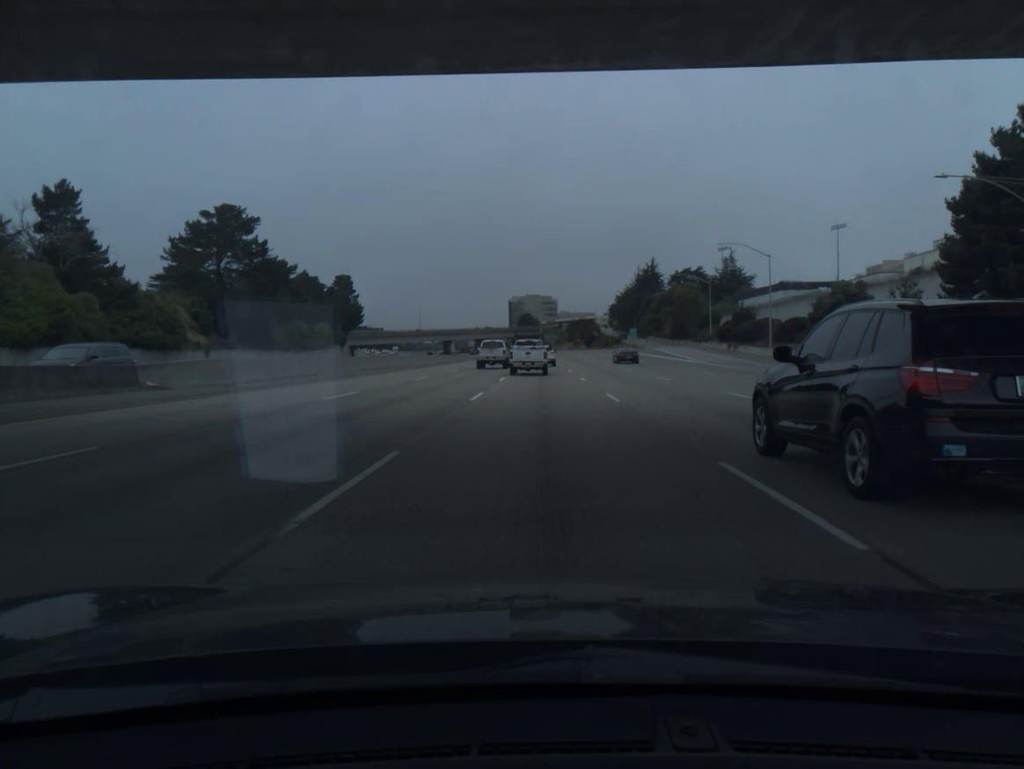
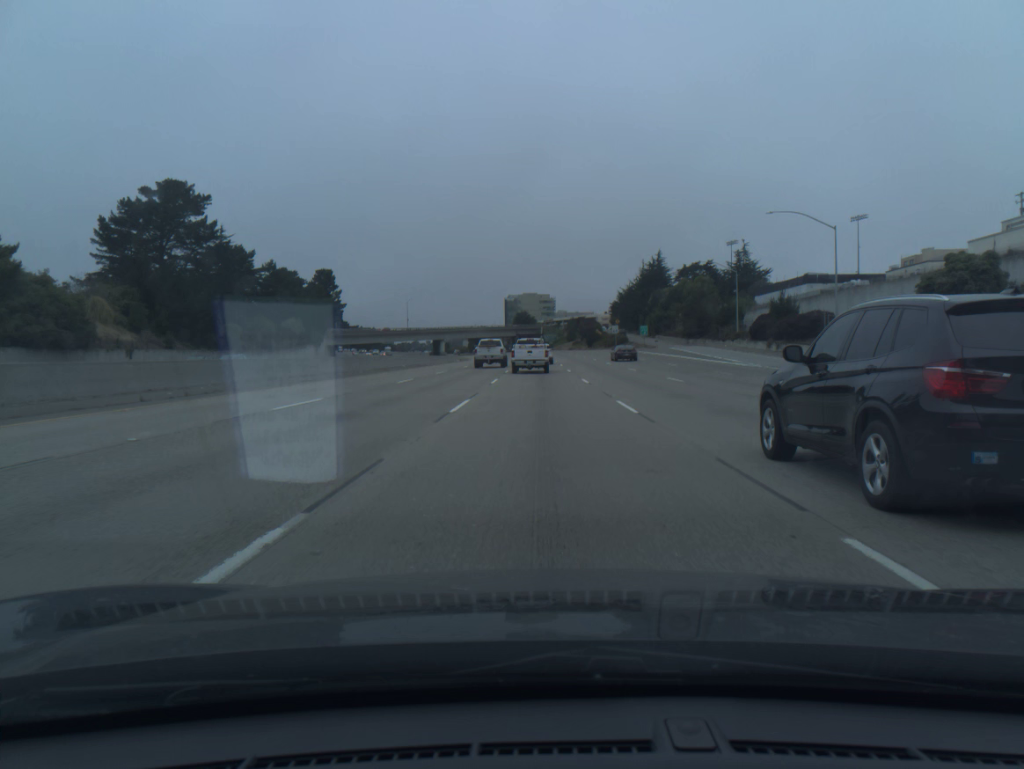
(0.0, +18.1) m; 0°
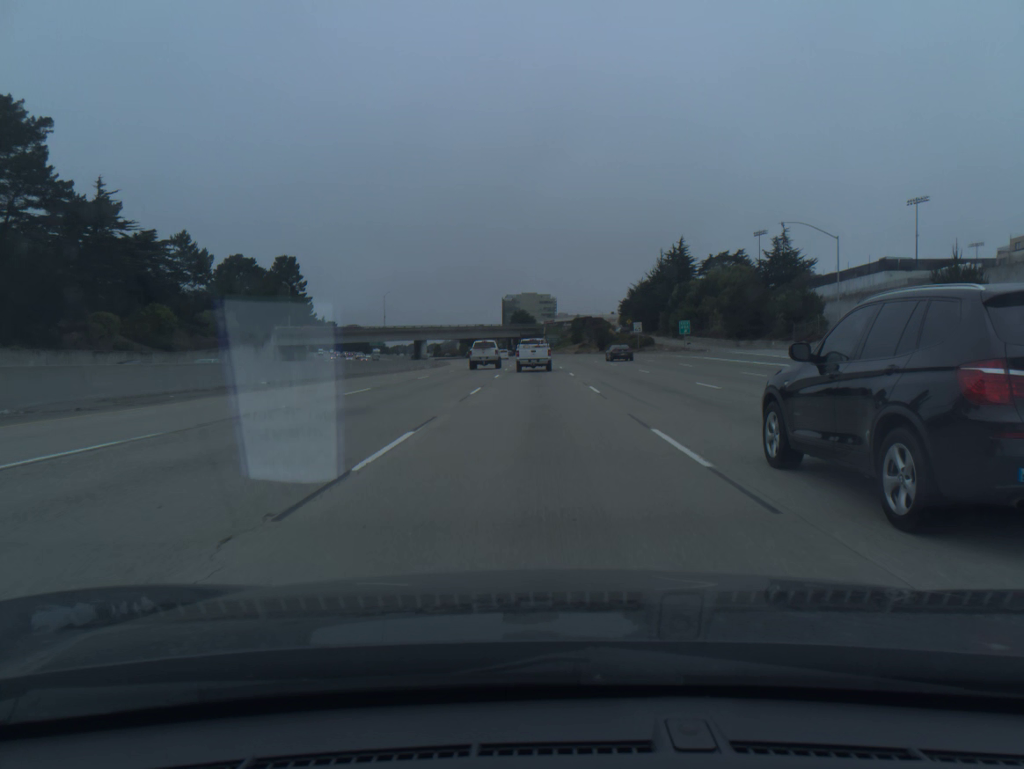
(+0.1, +36.0) m; 0°
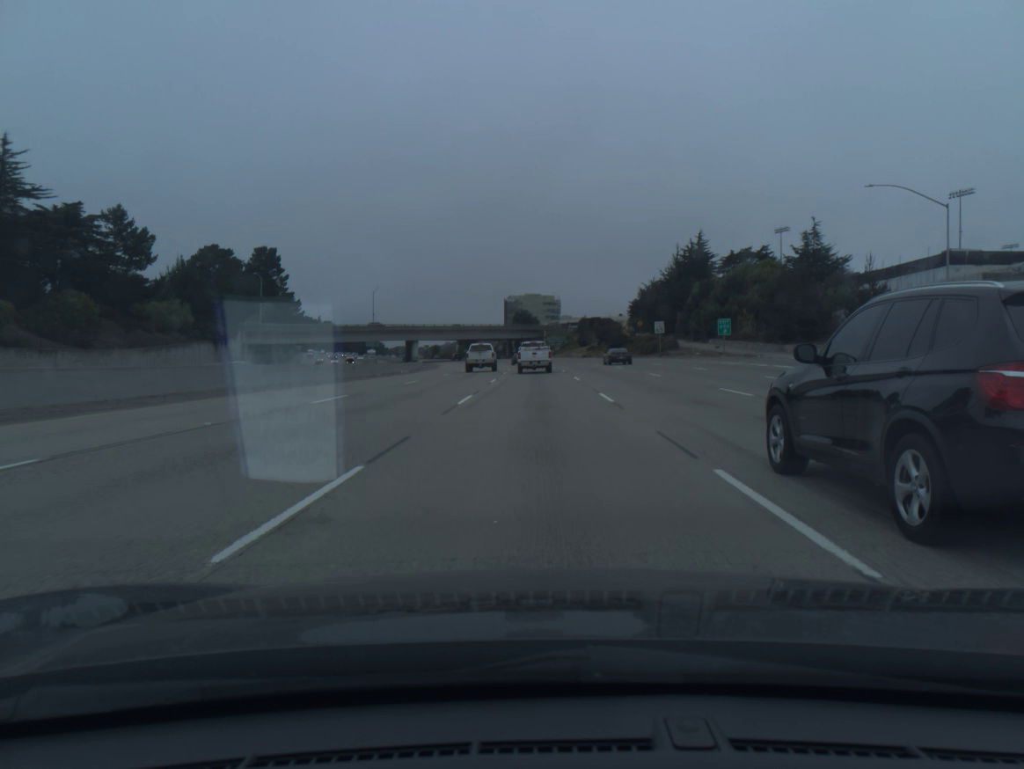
(0.0, +17.9) m; 0°
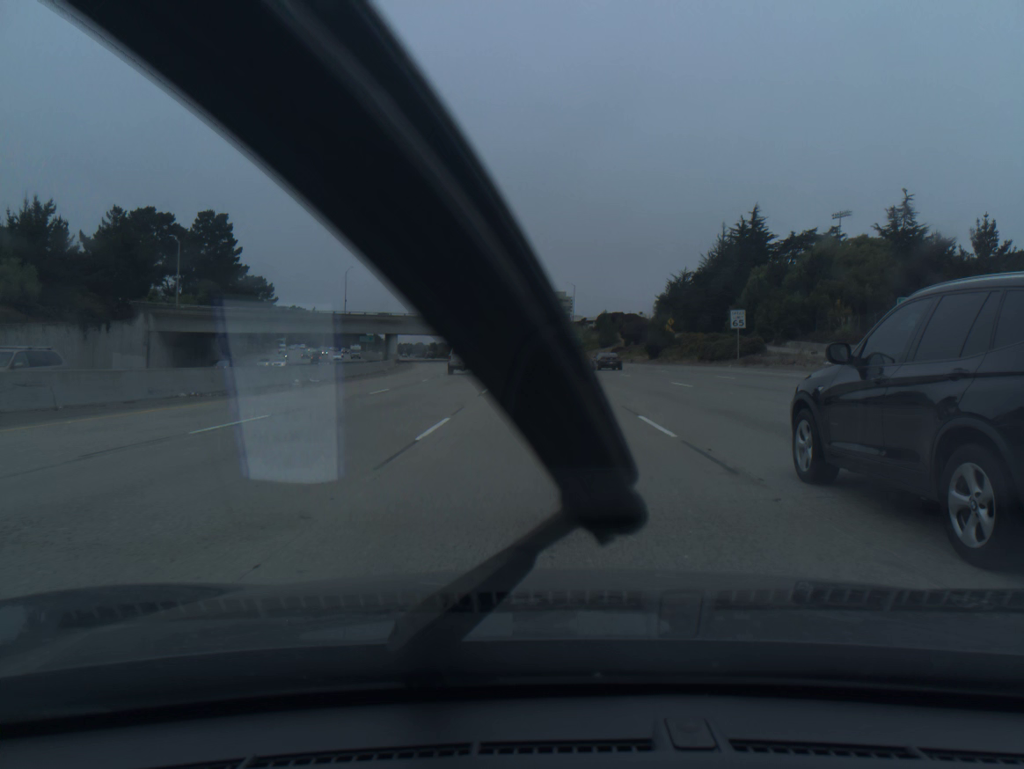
(-0.2, +35.8) m; -1°
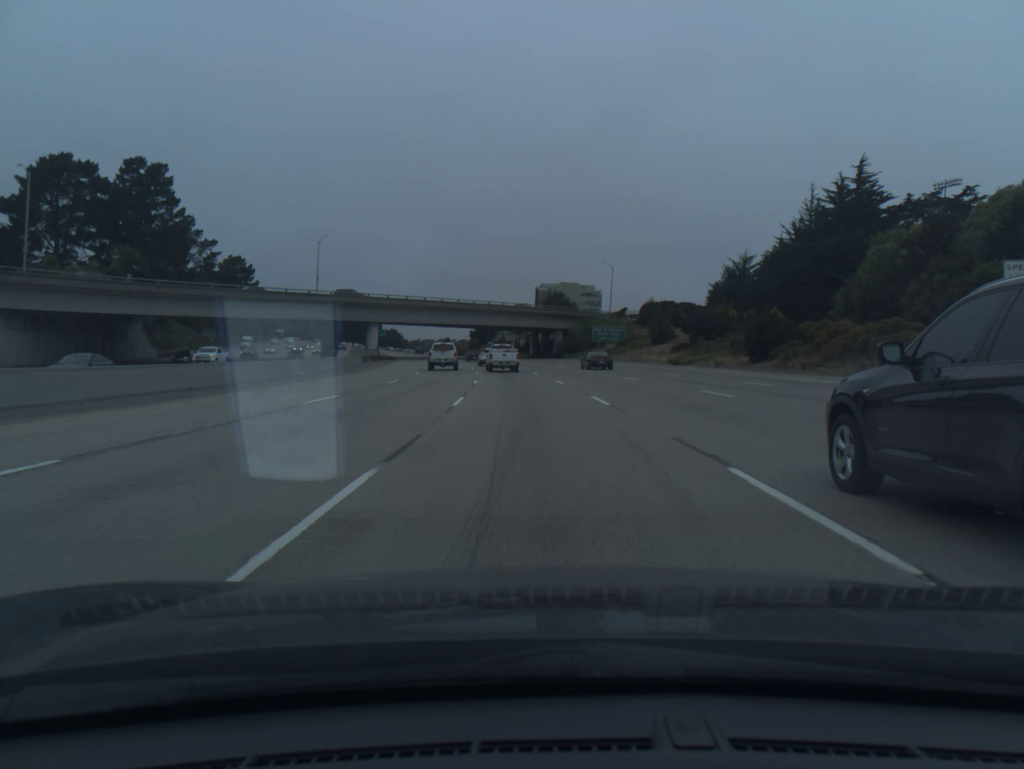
(-0.4, +35.7) m; -2°
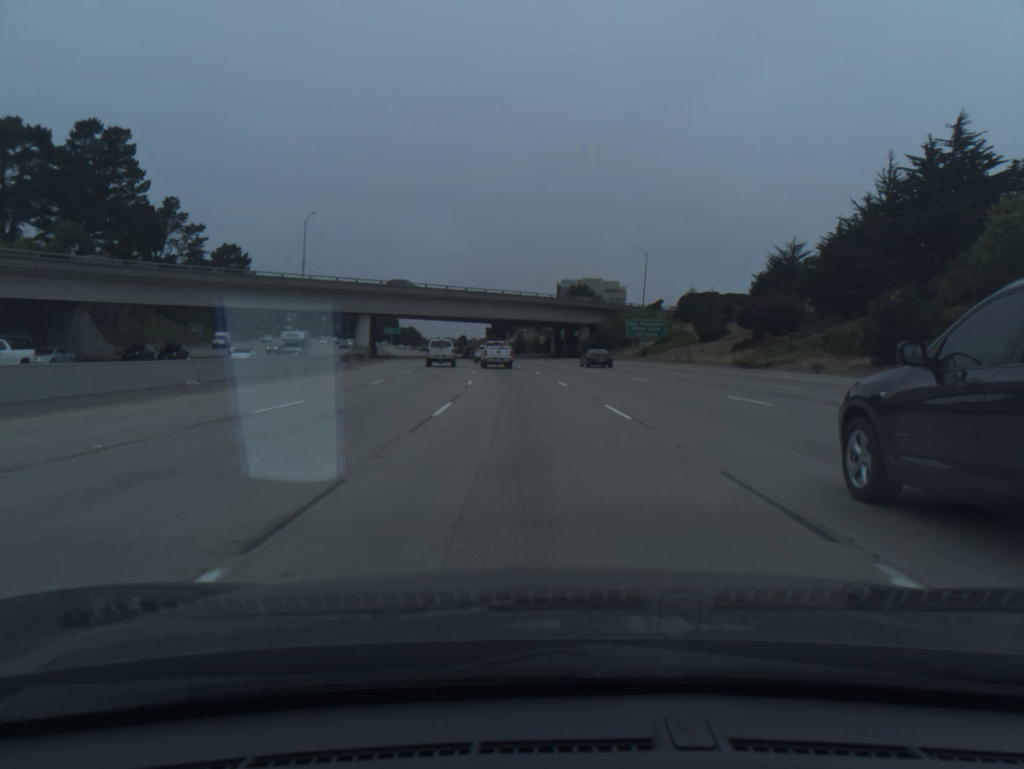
(-0.2, +17.9) m; -1°
